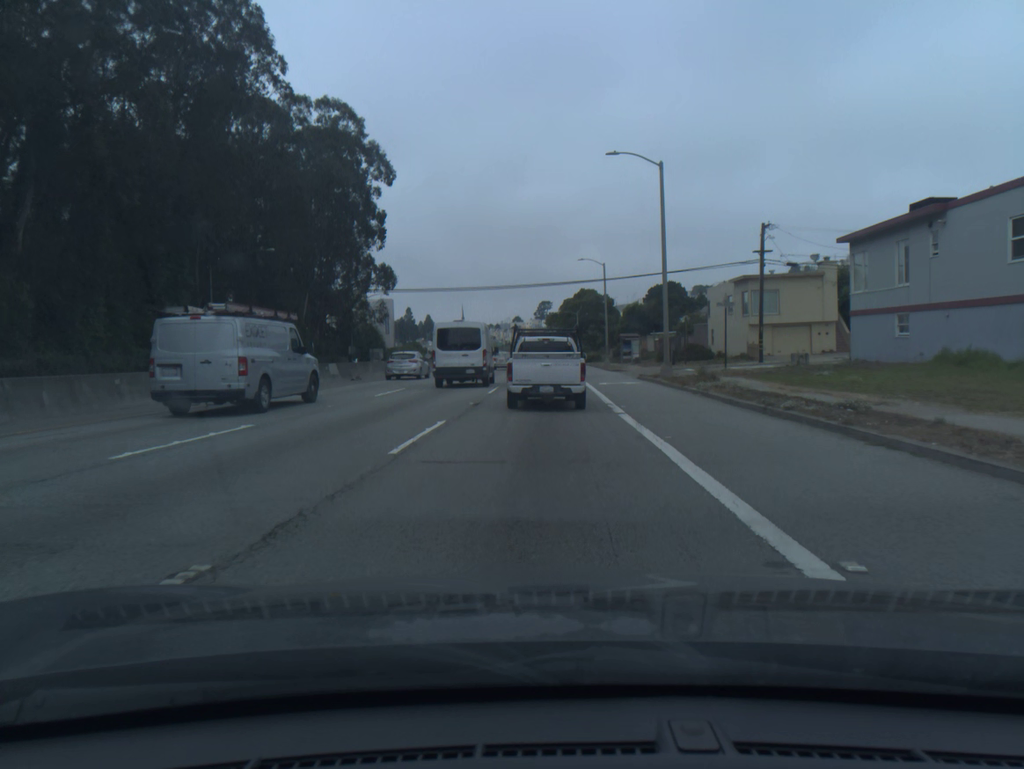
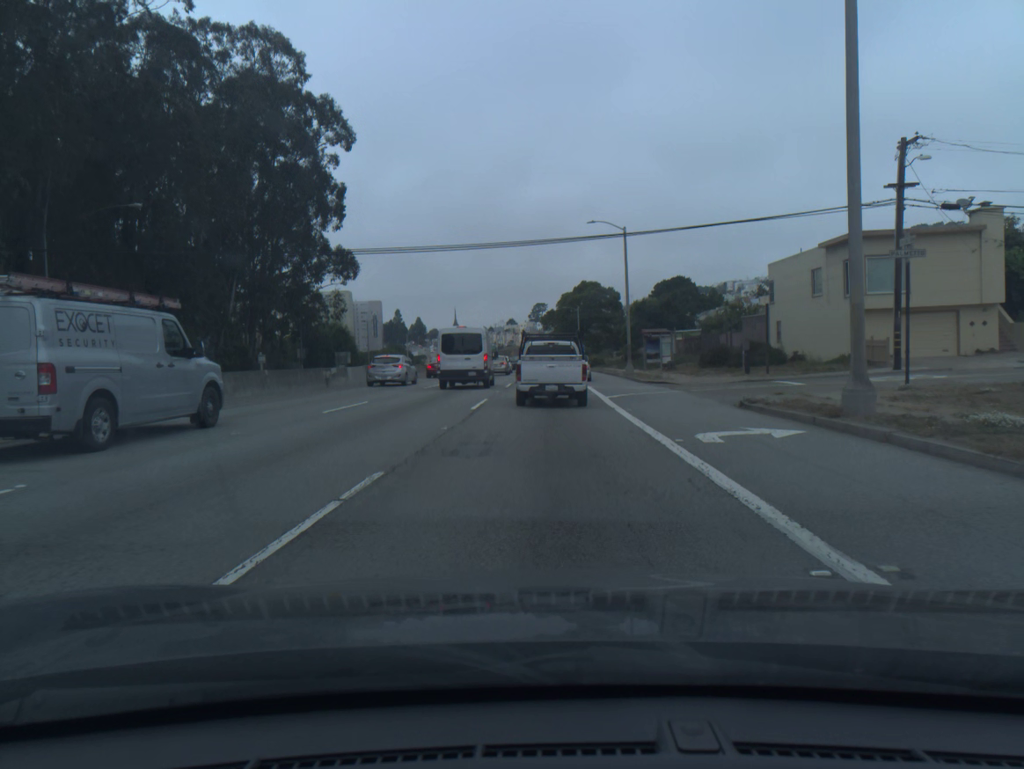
(0.0, +20.6) m; 0°
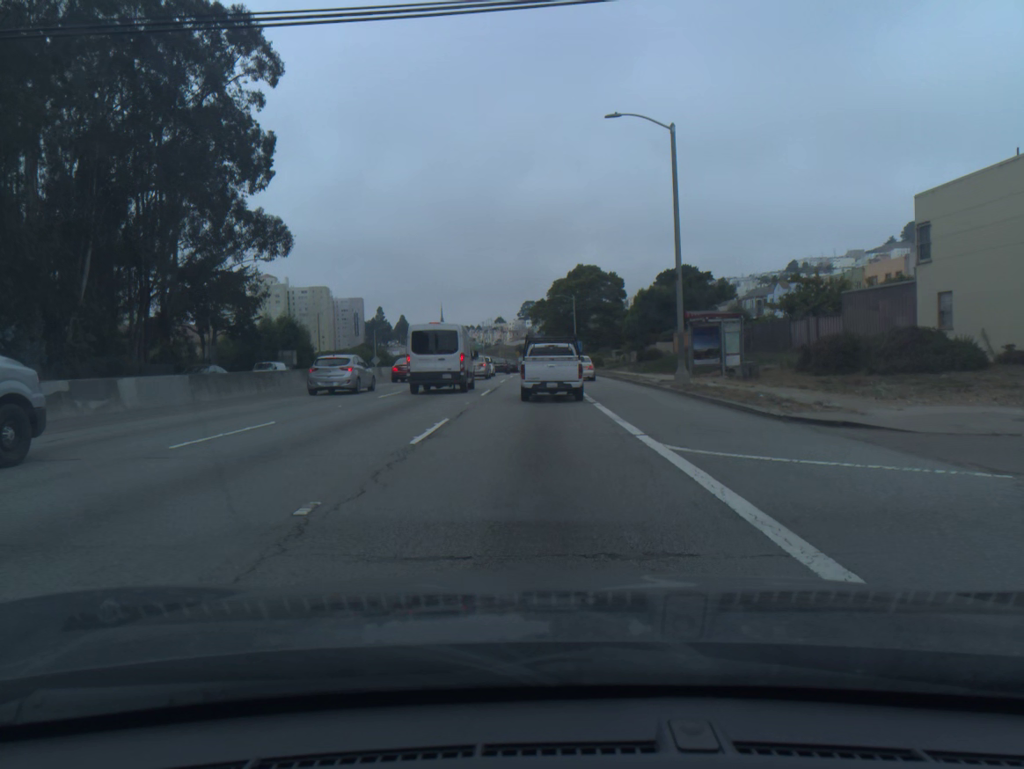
(+0.2, +21.5) m; 0°
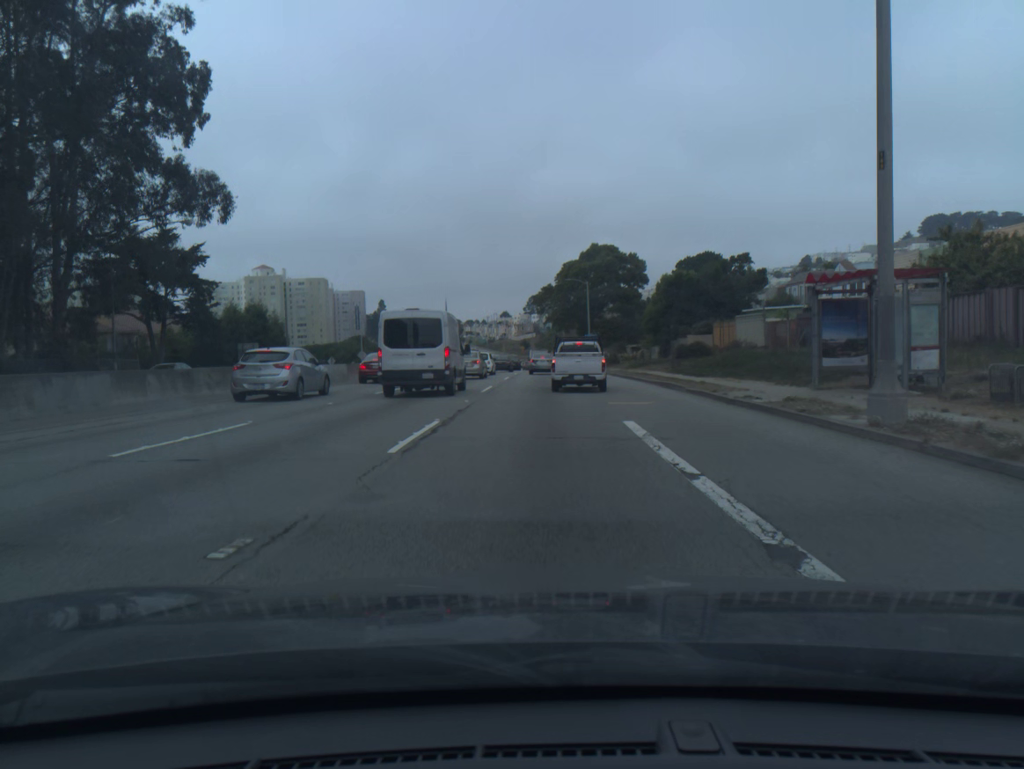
(0.0, +16.2) m; 0°
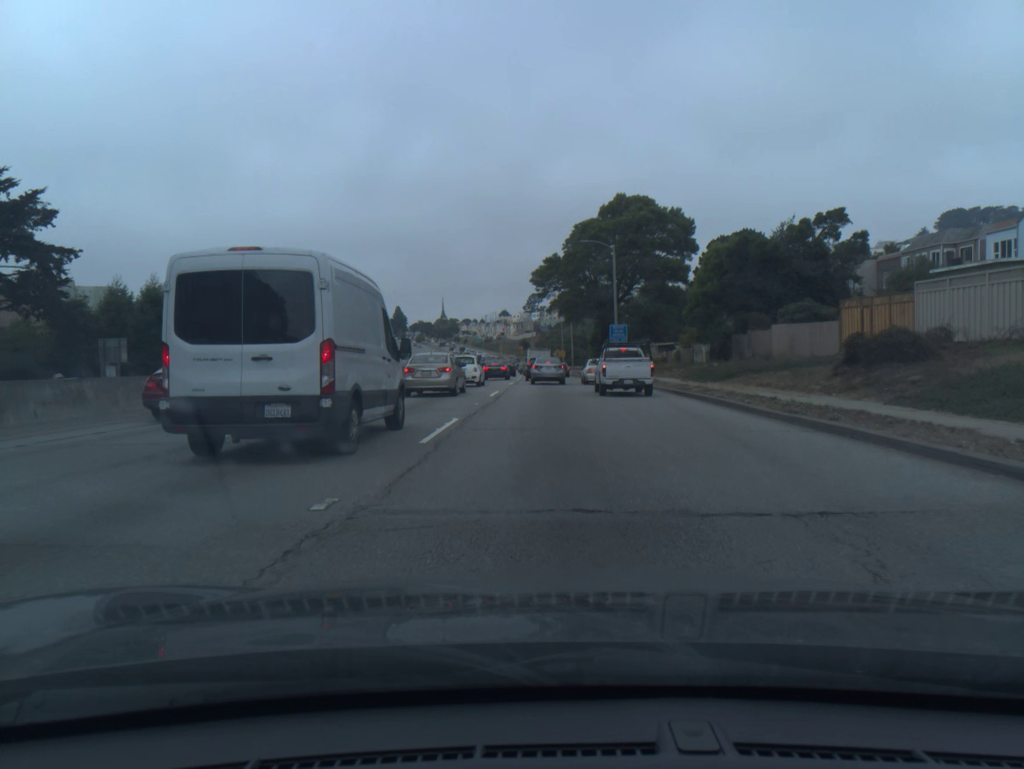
(-0.1, +27.7) m; 0°
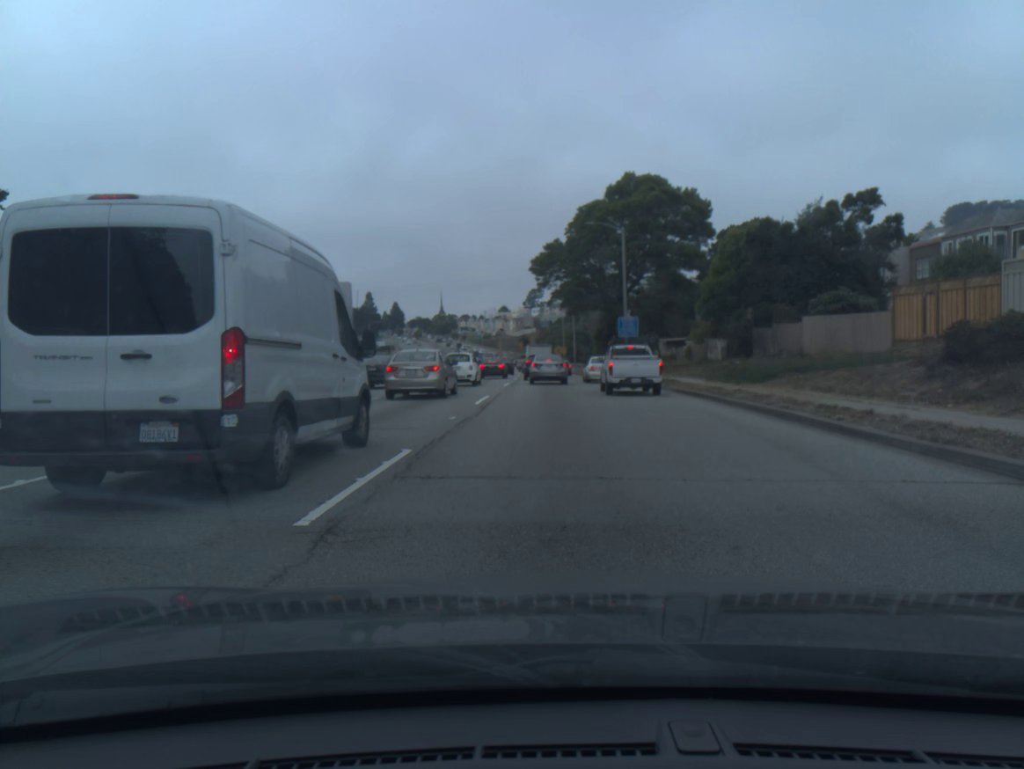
(0.0, +5.6) m; 0°
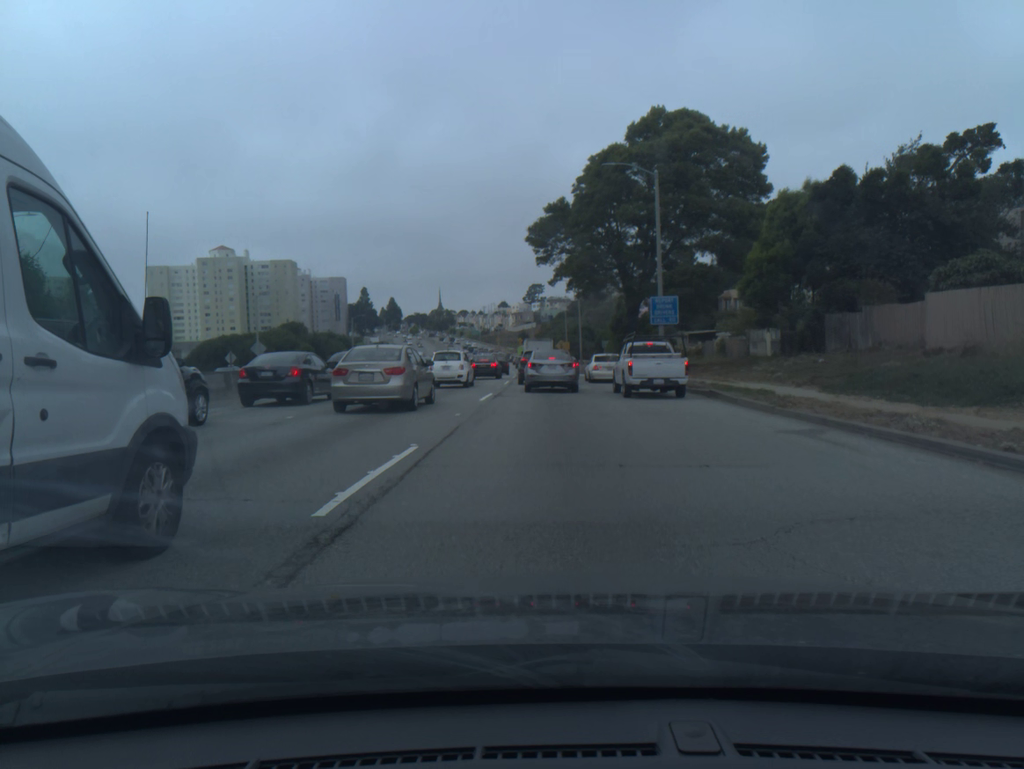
(0.0, +14.5) m; 0°
